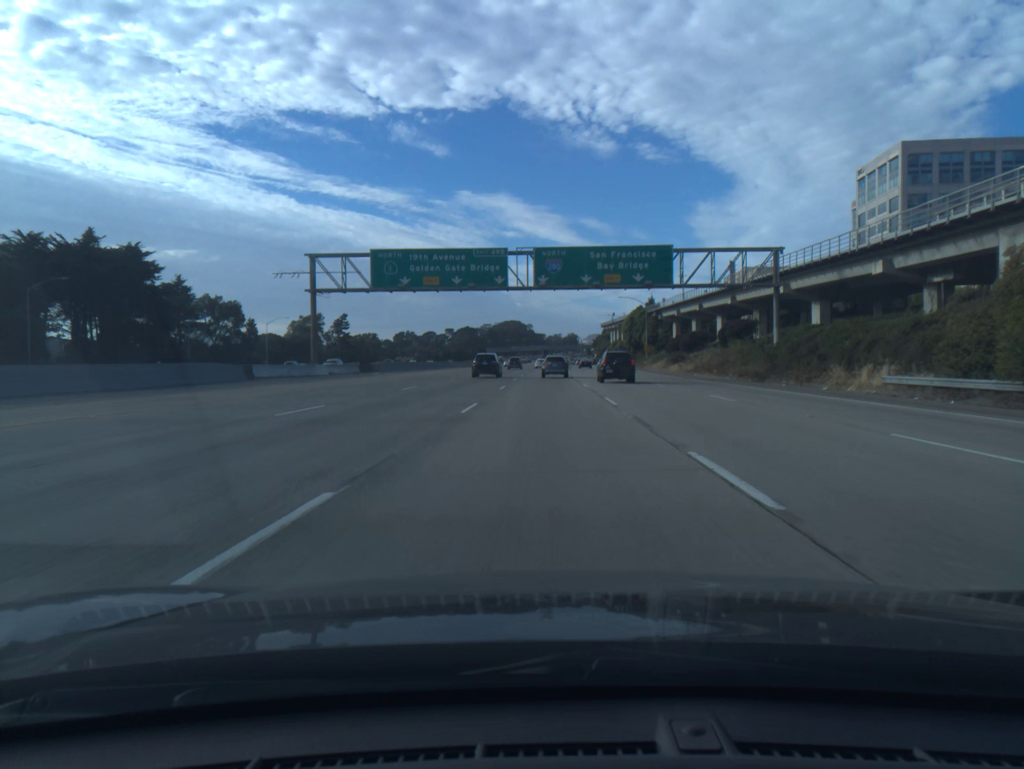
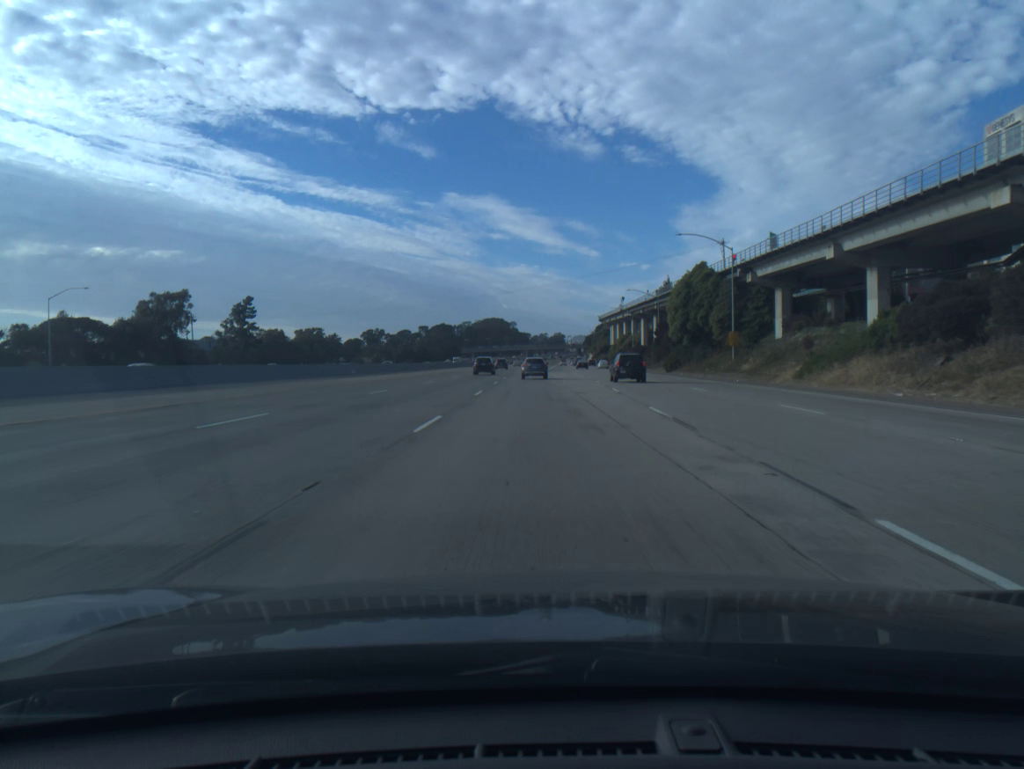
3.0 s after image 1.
(+0.6, +76.0) m; +1°
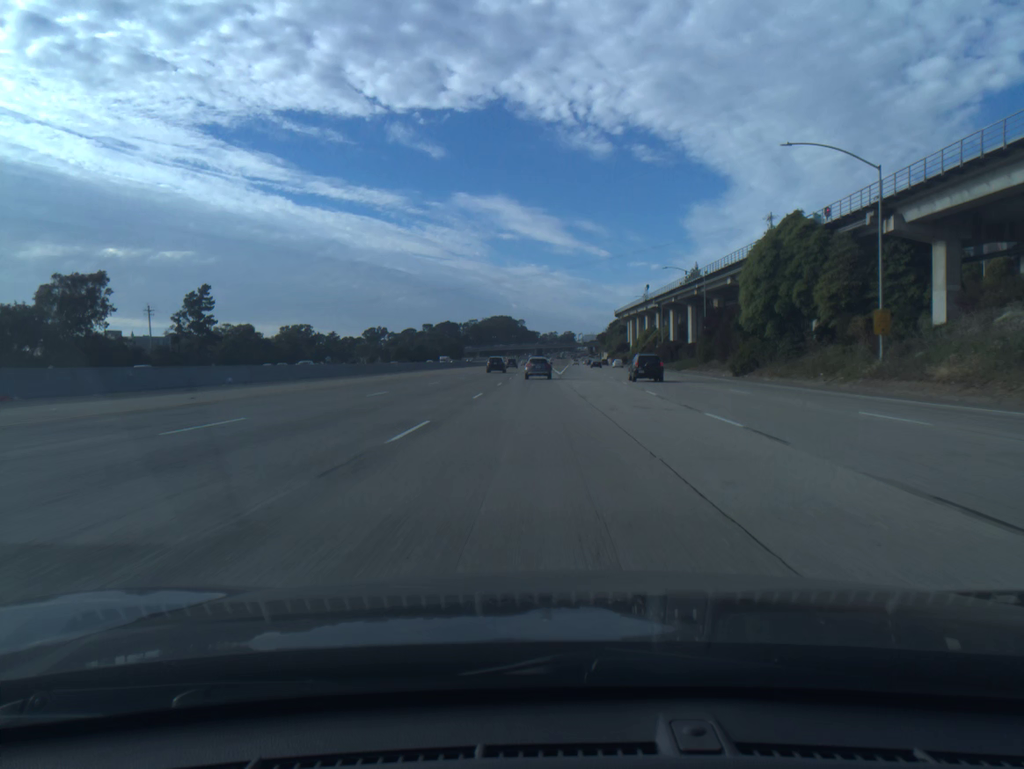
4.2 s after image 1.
(-0.2, +30.5) m; -1°
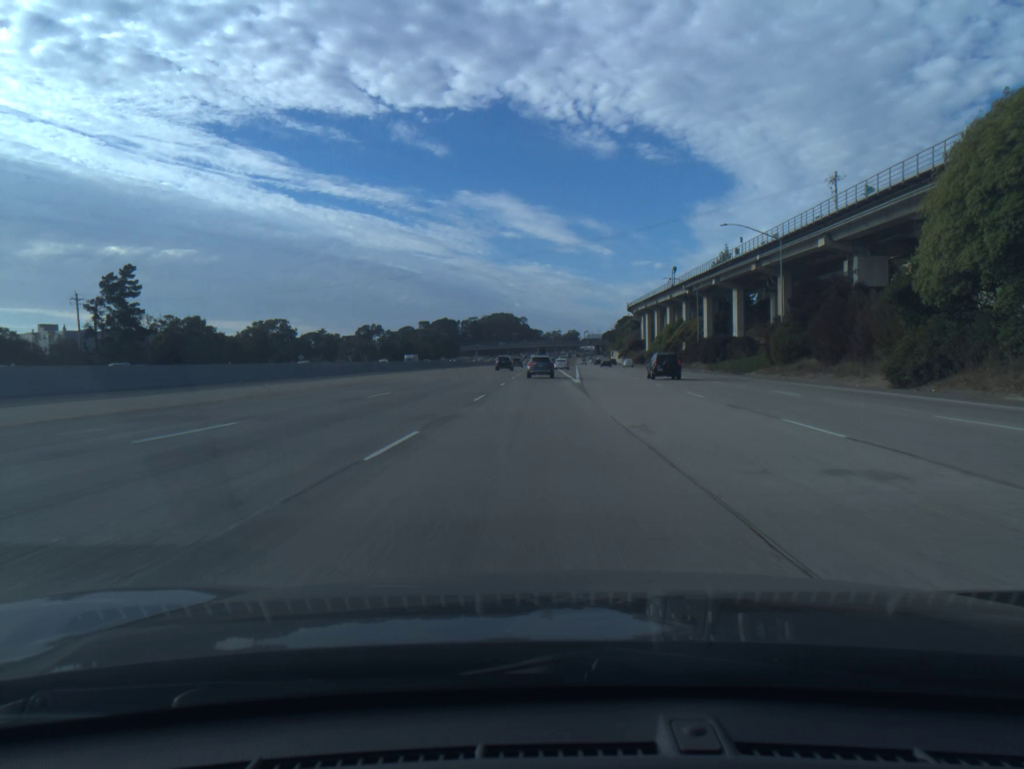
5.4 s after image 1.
(-0.1, +30.5) m; 0°
